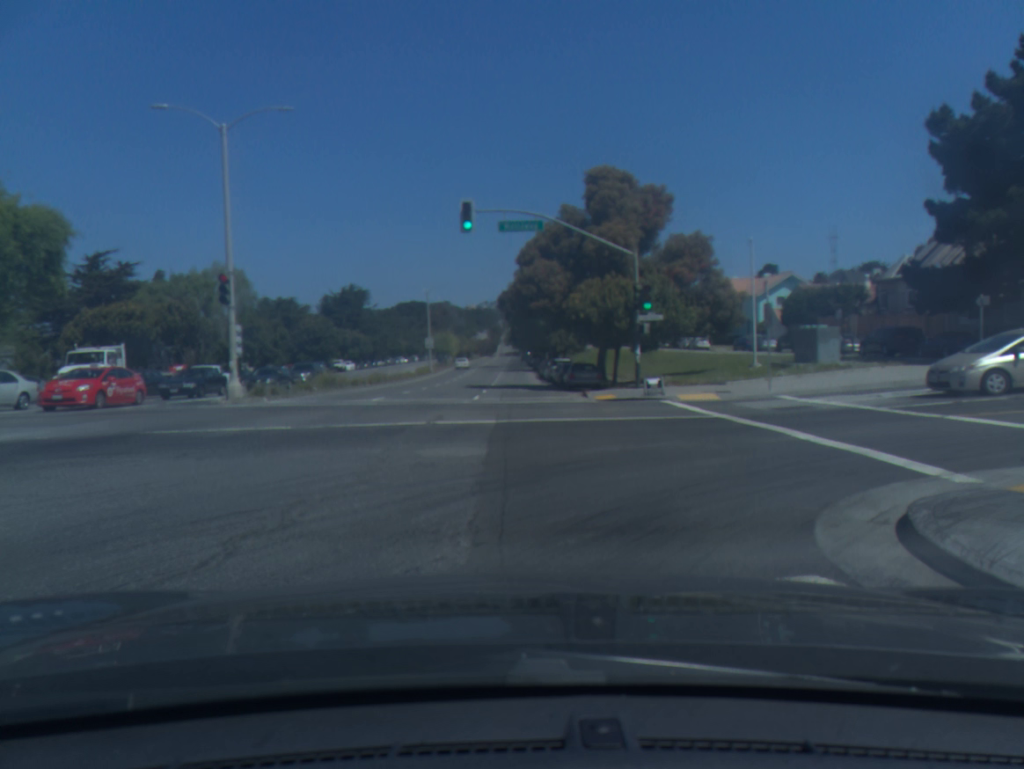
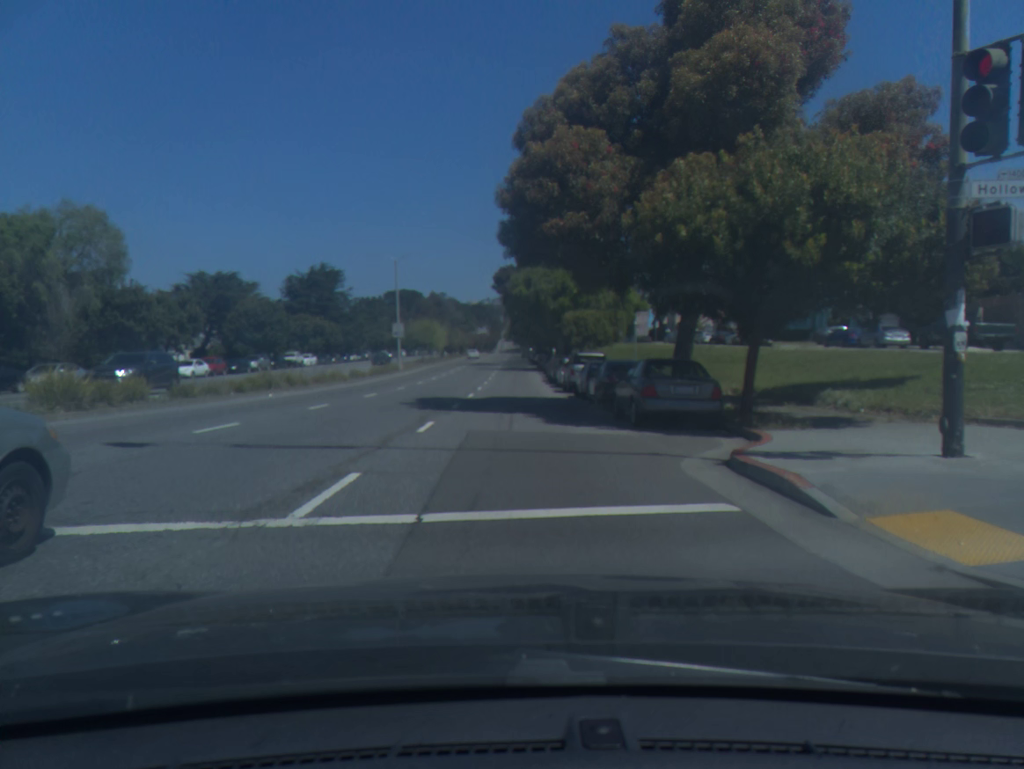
(-0.1, +22.4) m; 0°
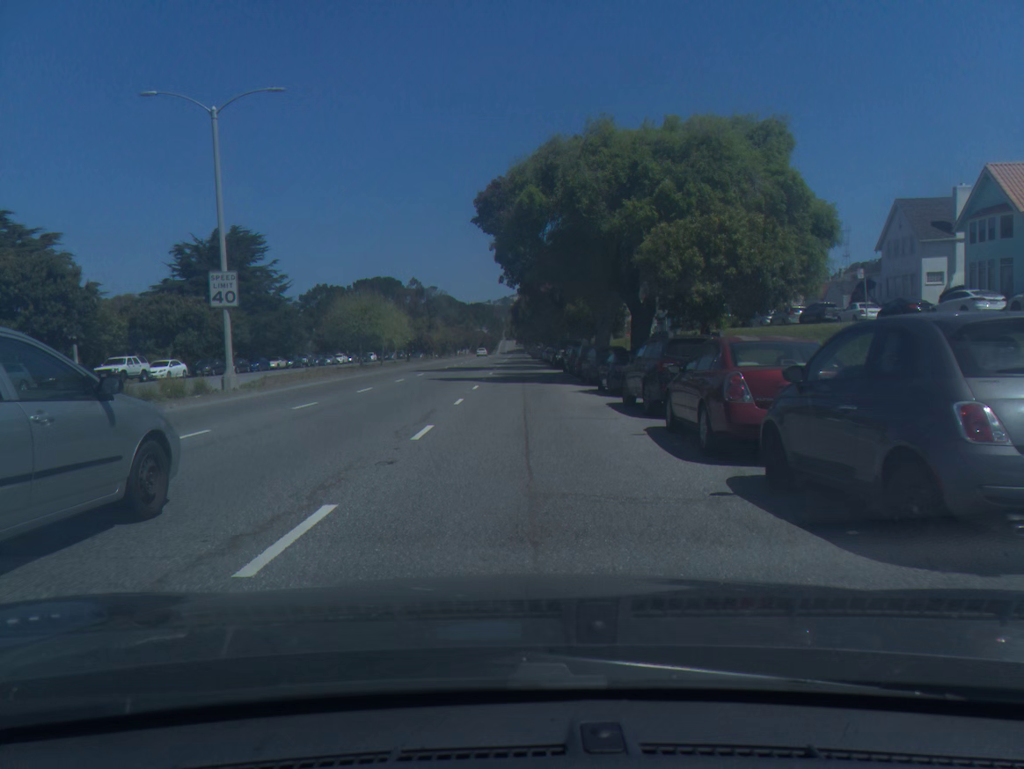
(-0.5, +38.6) m; 0°
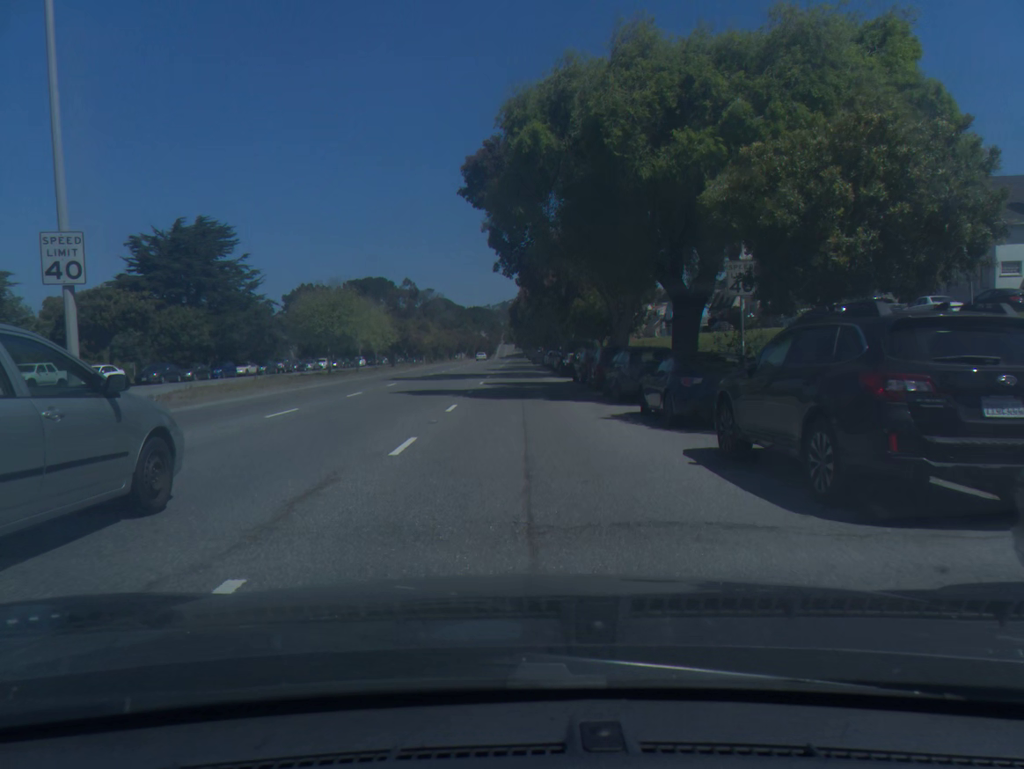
(0.0, +9.0) m; 0°
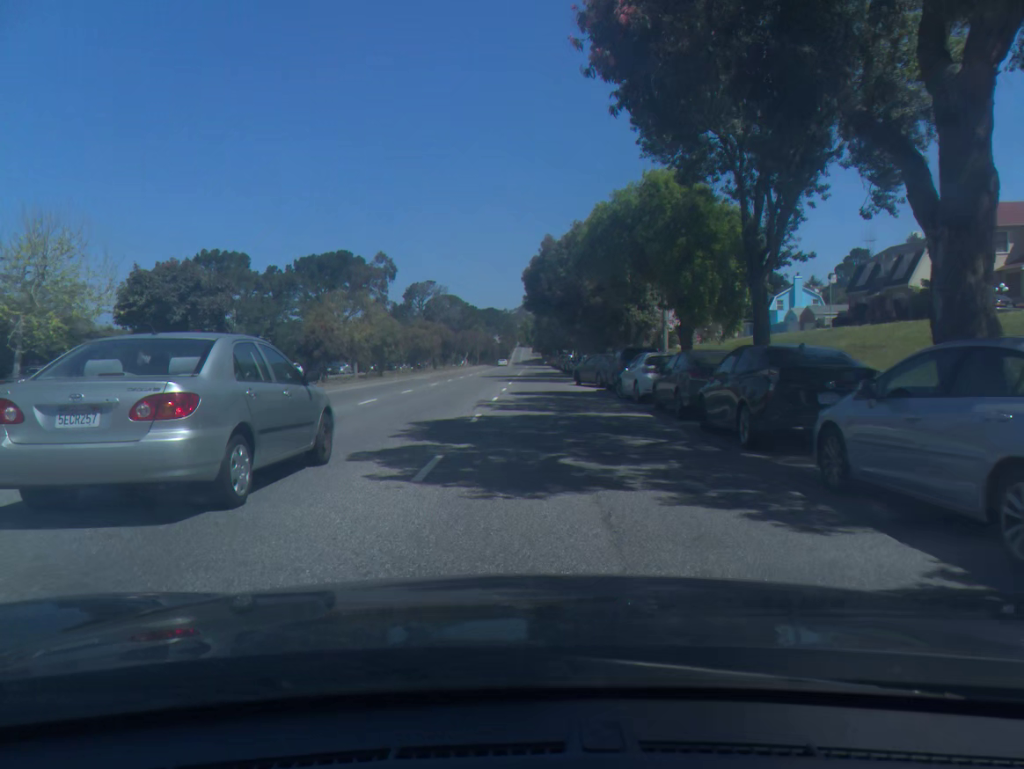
(-0.4, +45.4) m; -1°
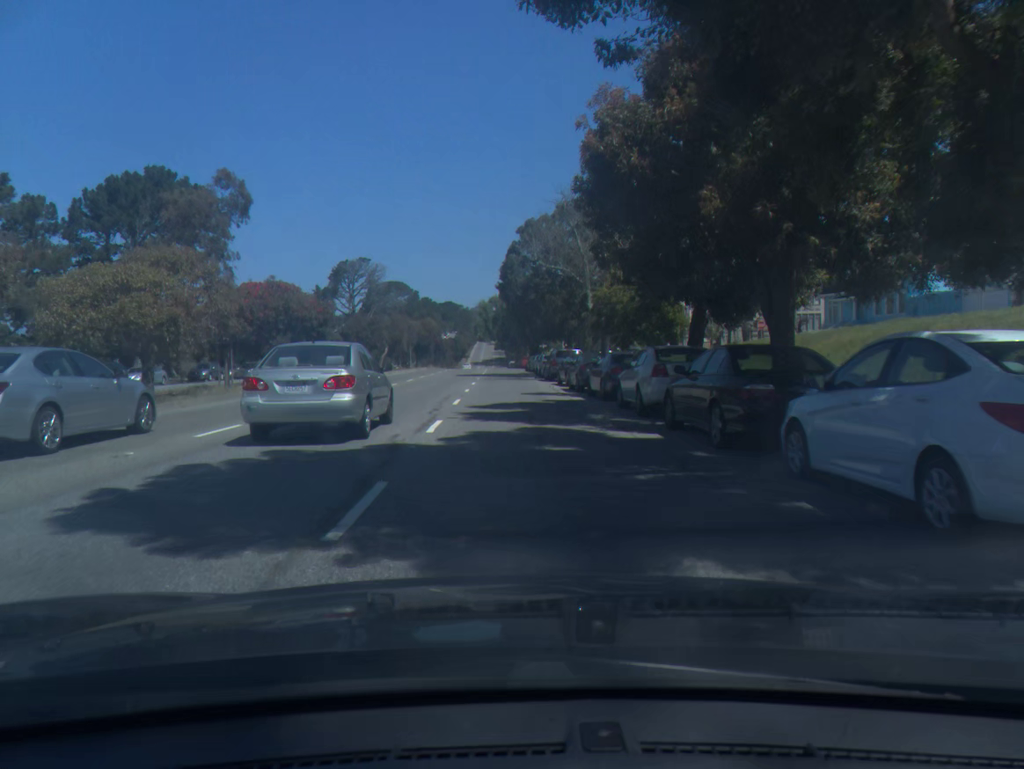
(+0.8, +45.3) m; +3°
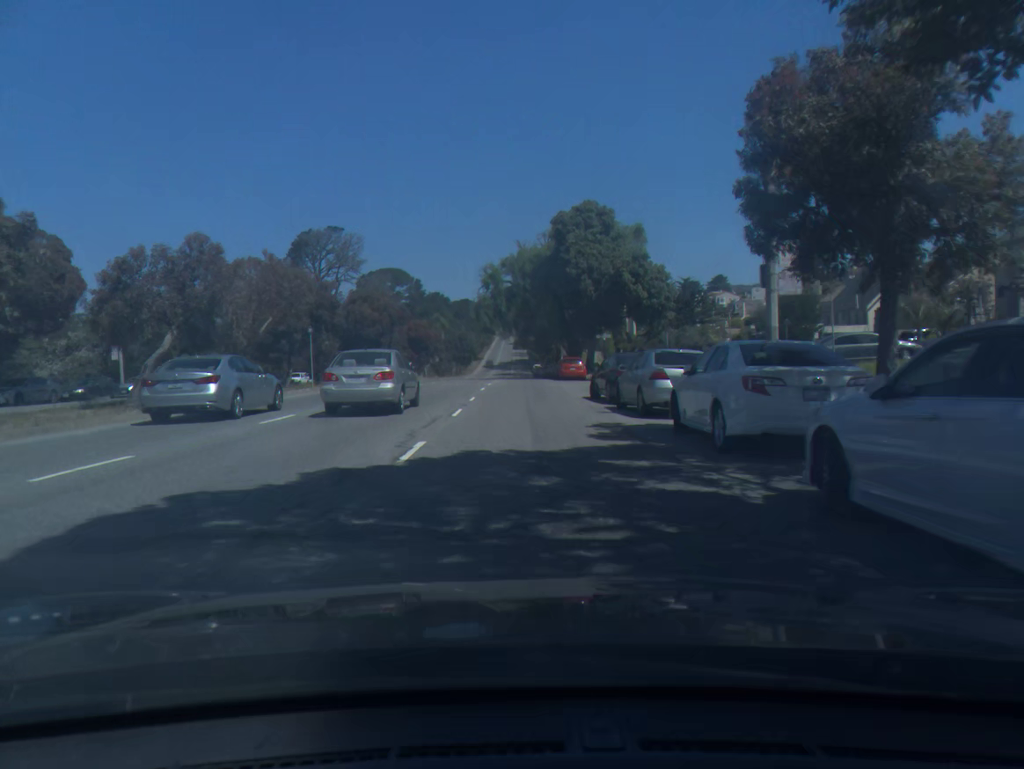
(-1.1, +47.8) m; -2°
